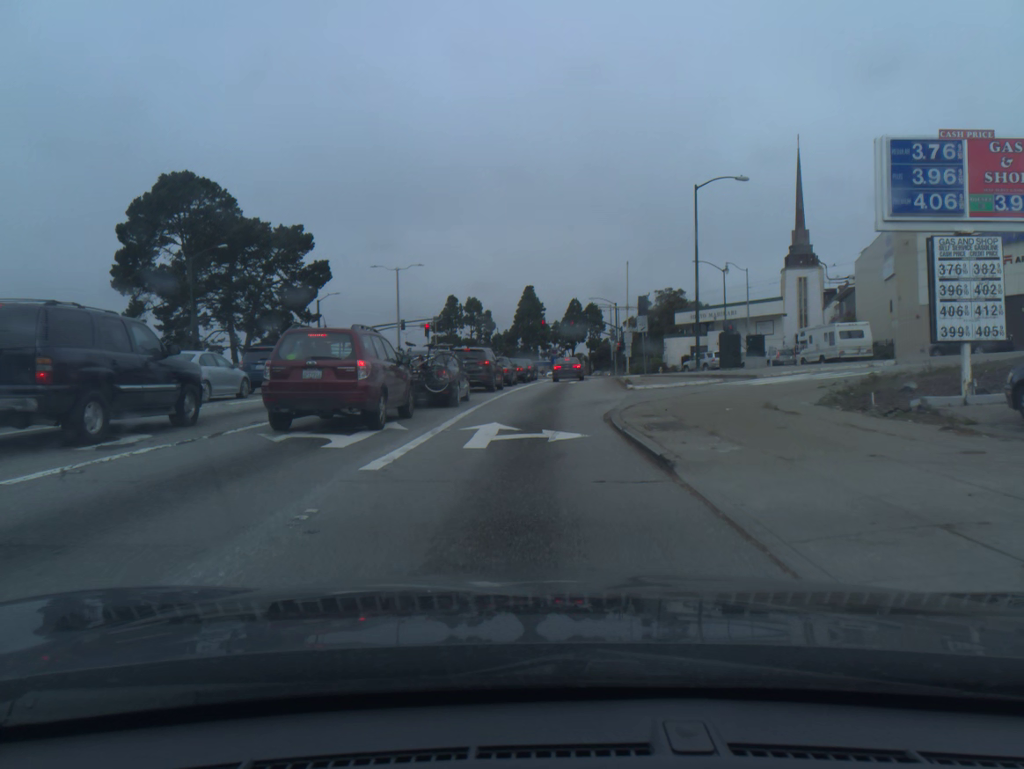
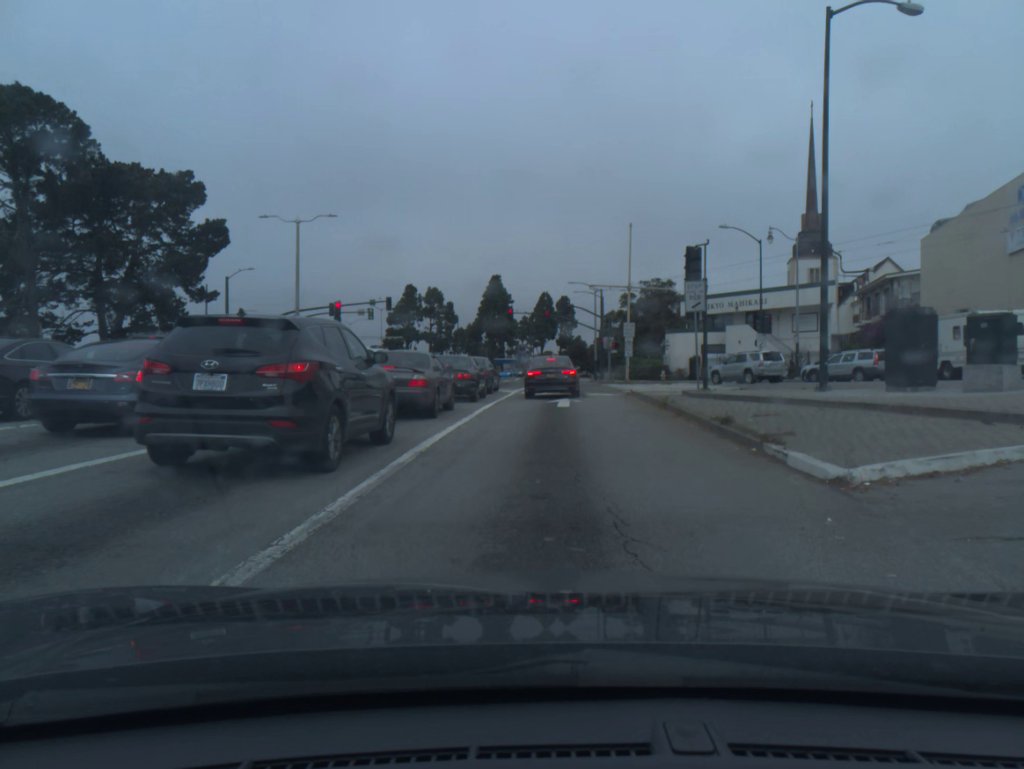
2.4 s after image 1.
(+0.2, +20.6) m; +3°
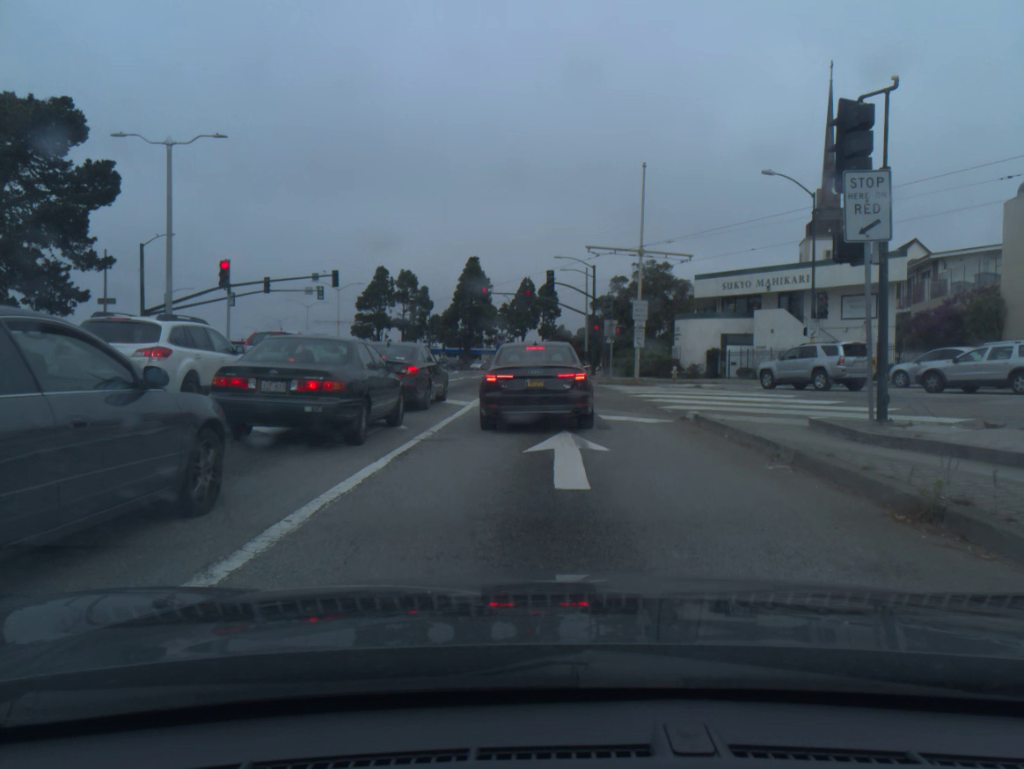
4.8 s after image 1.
(+0.1, +13.5) m; +1°
